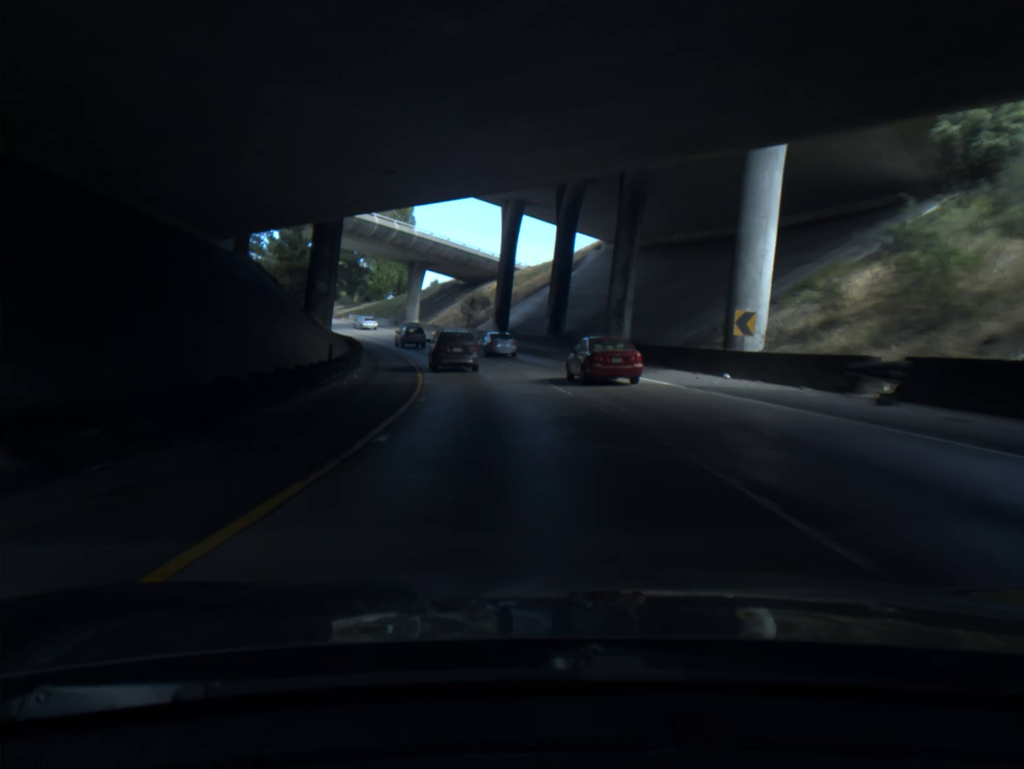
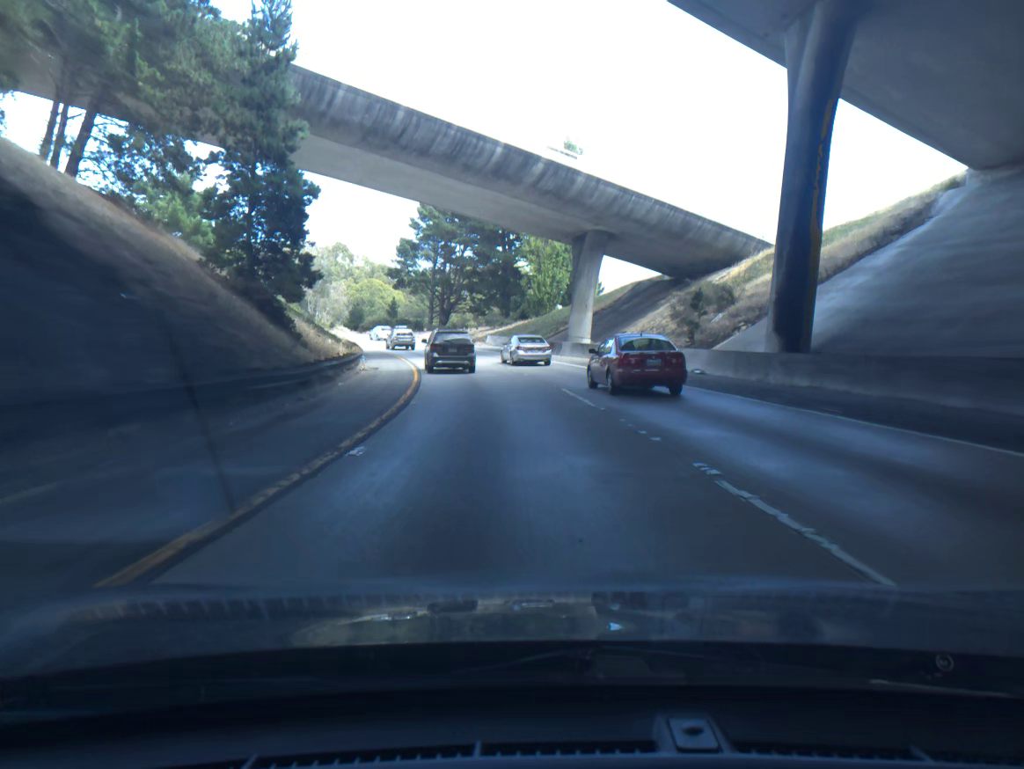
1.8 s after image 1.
(-5.2, +43.7) m; -14°
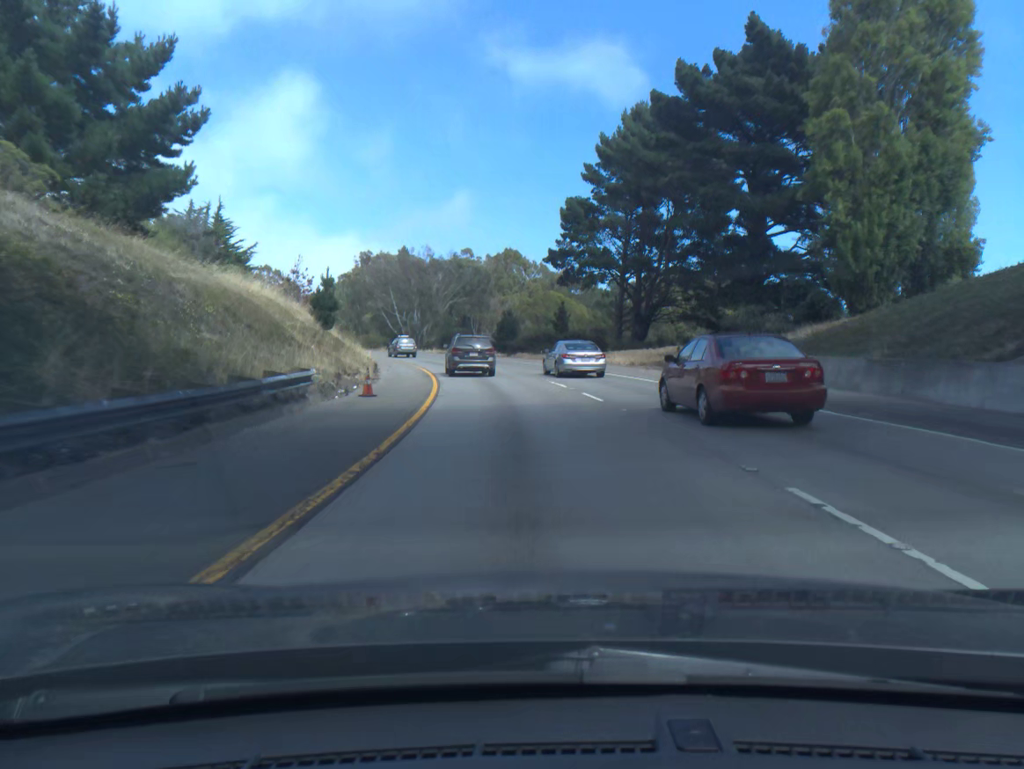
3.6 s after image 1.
(-5.3, +43.1) m; -14°
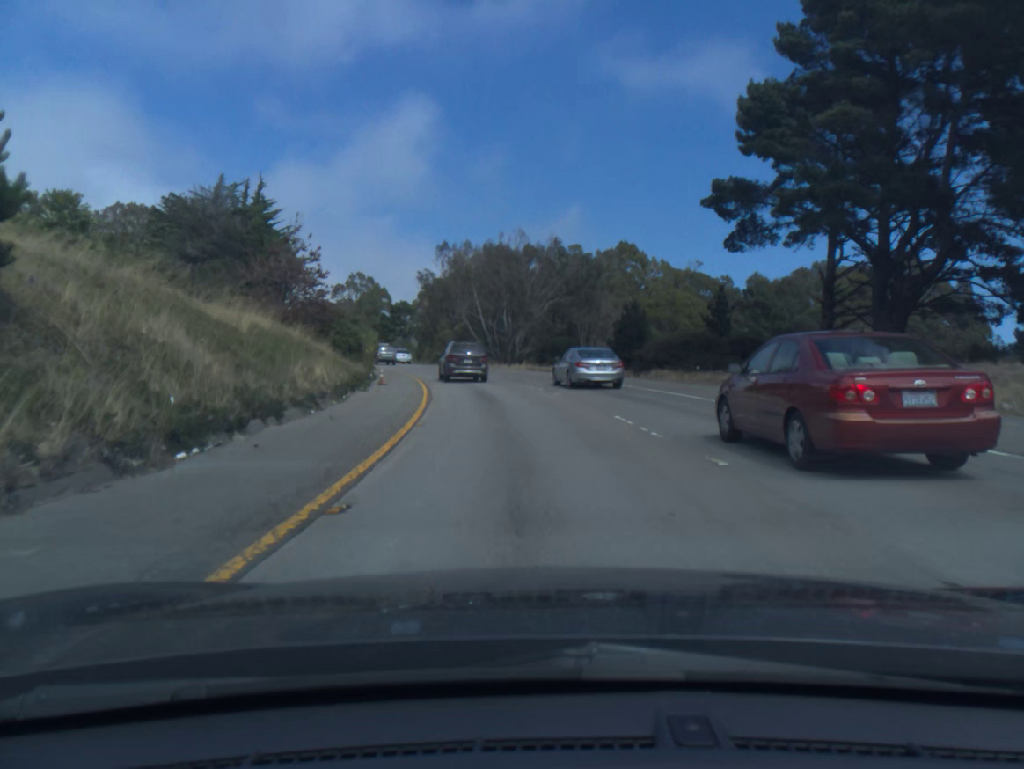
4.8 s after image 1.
(-1.9, +28.1) m; -8°
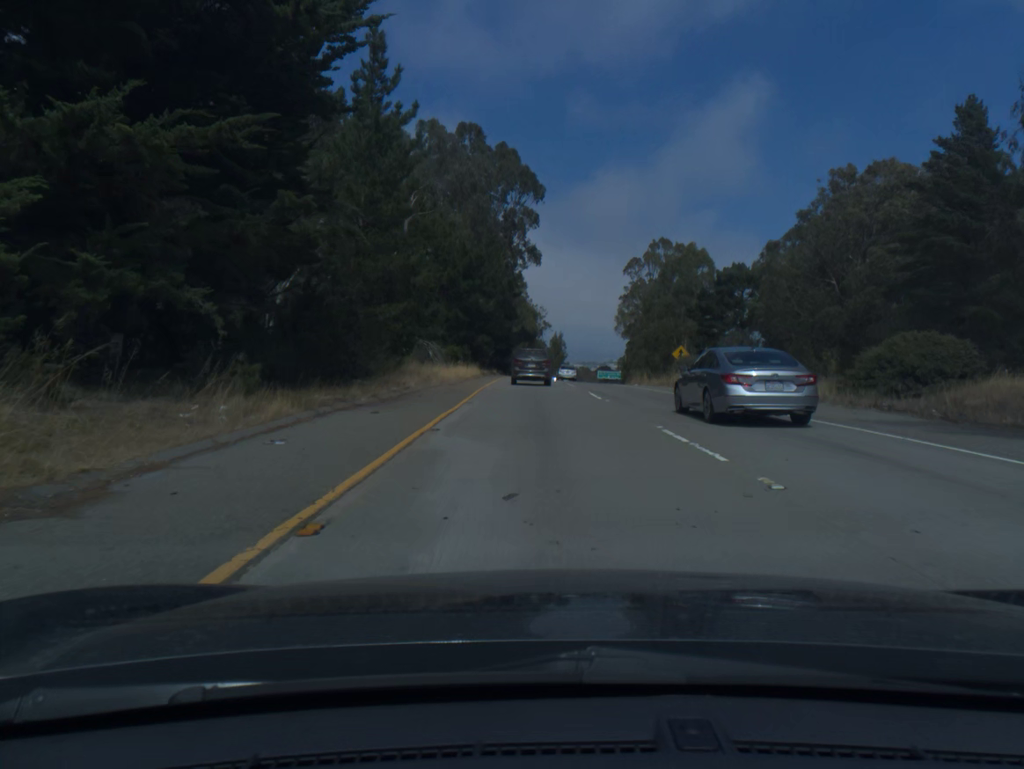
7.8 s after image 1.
(-15.1, +72.6) m; -22°
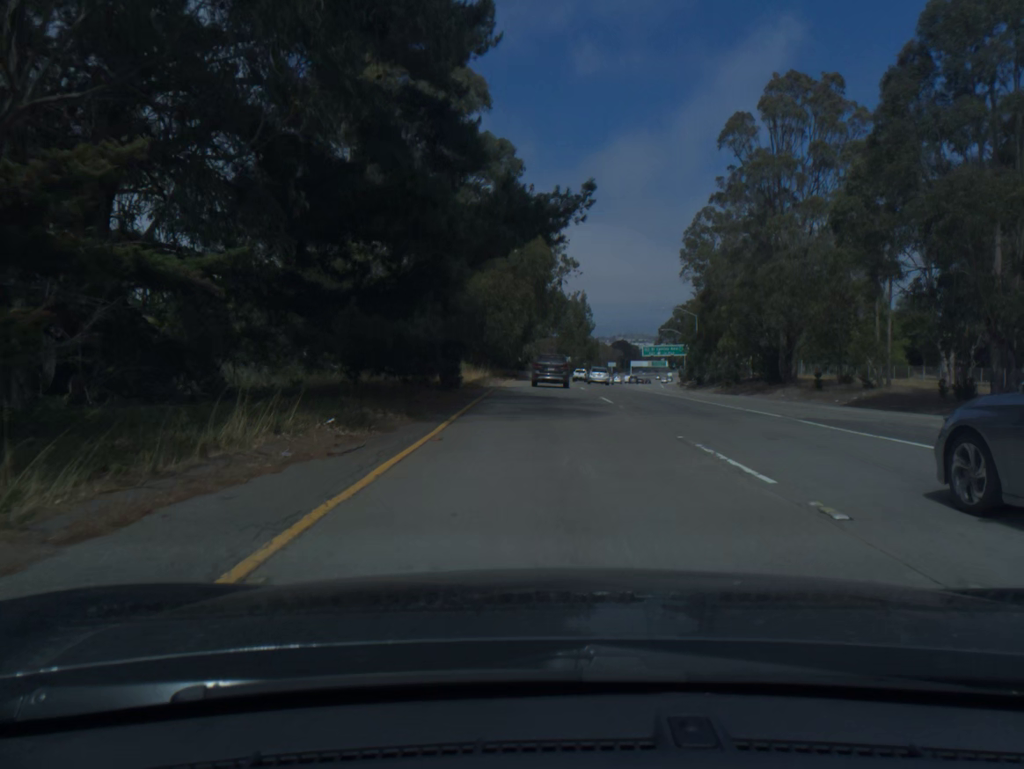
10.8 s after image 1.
(-1.3, +75.6) m; -1°
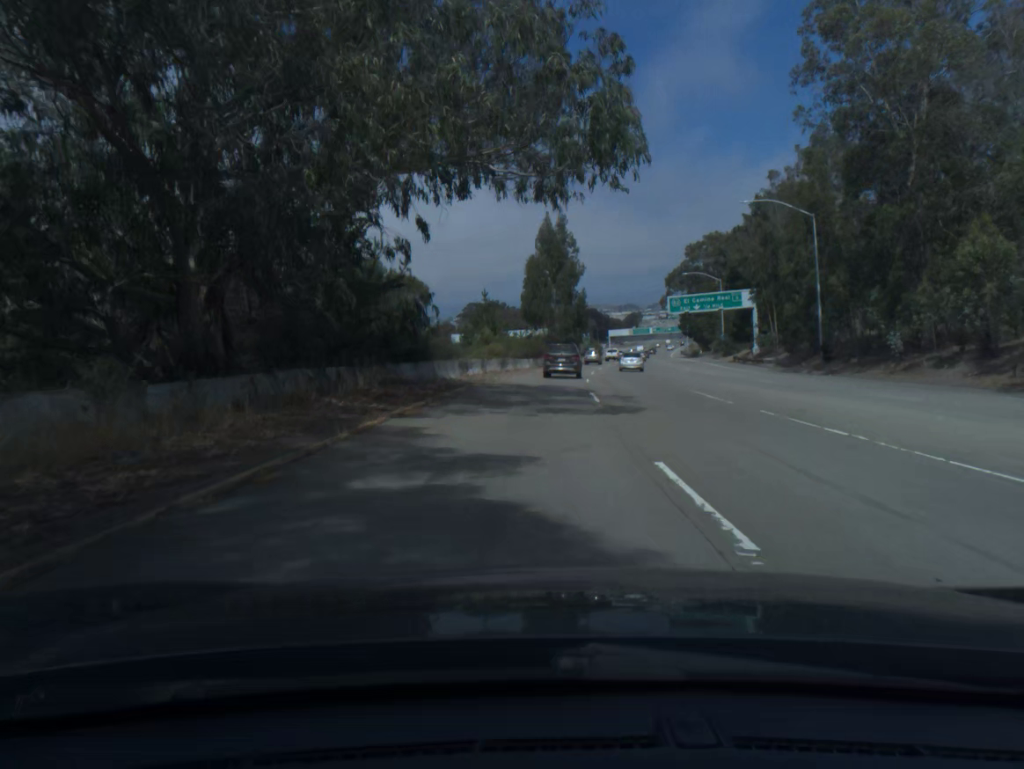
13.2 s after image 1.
(+0.9, +63.5) m; +2°
